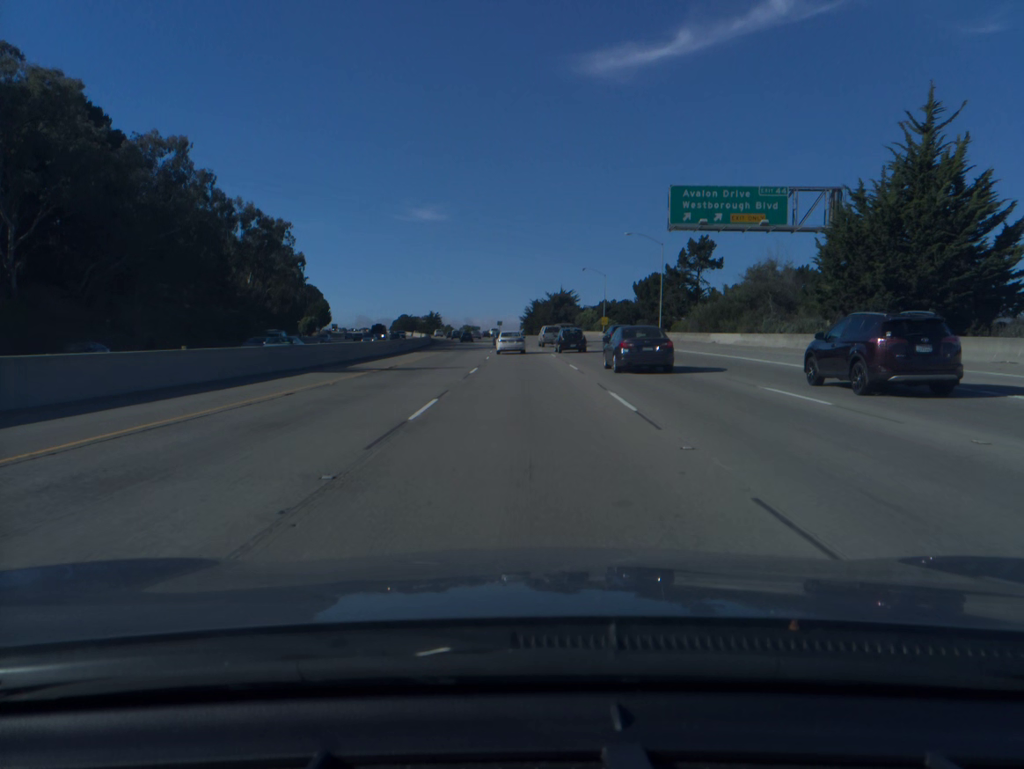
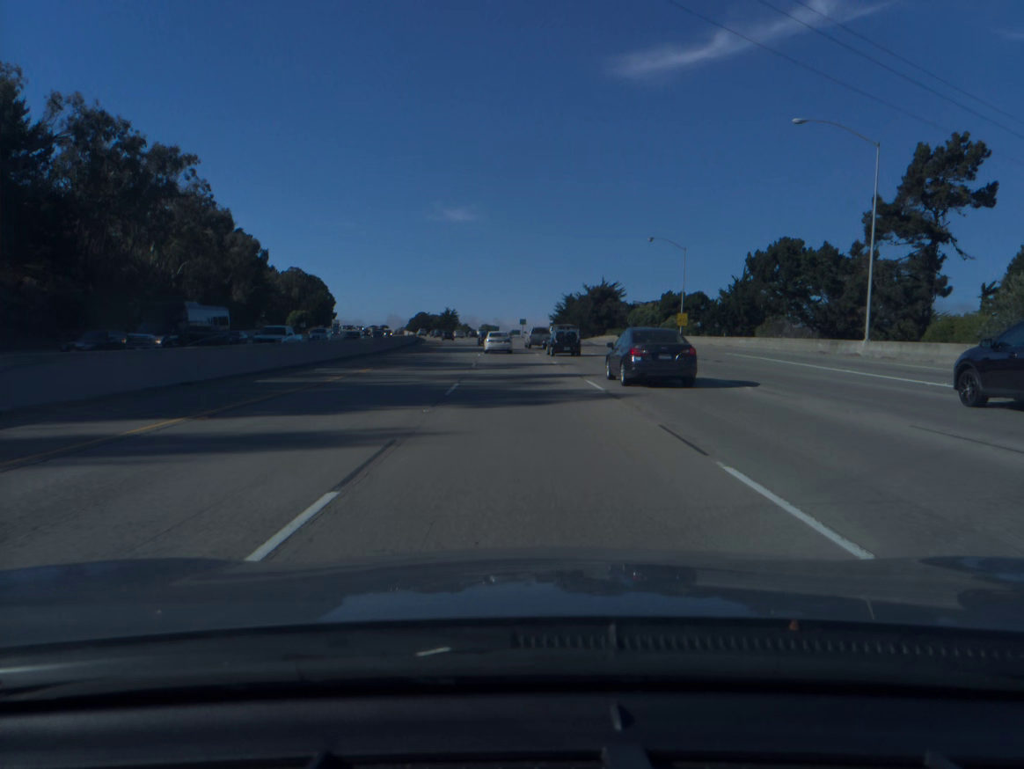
(-0.7, +53.0) m; -2°
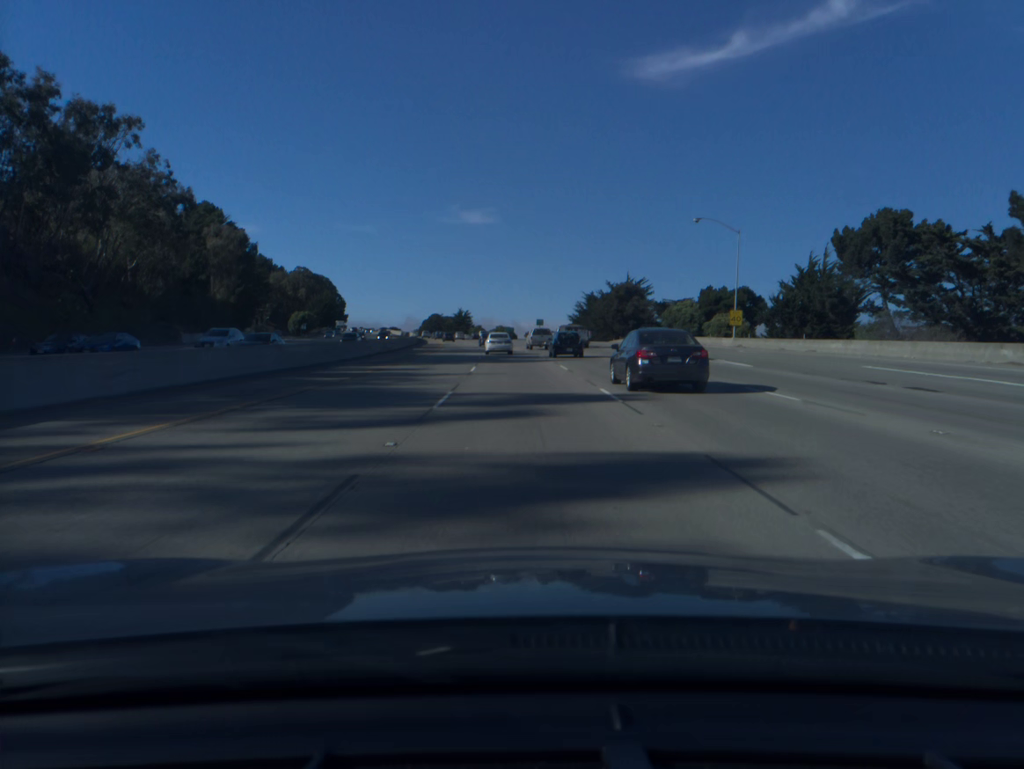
(-0.2, +17.6) m; -1°
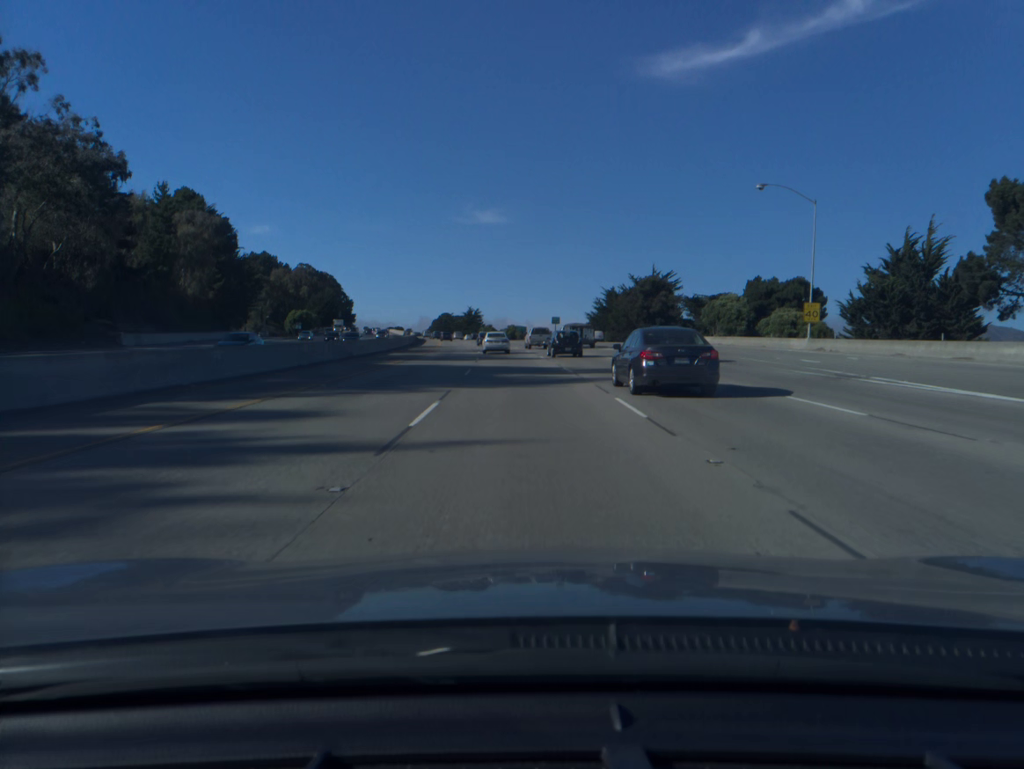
(-0.1, +17.6) m; -1°
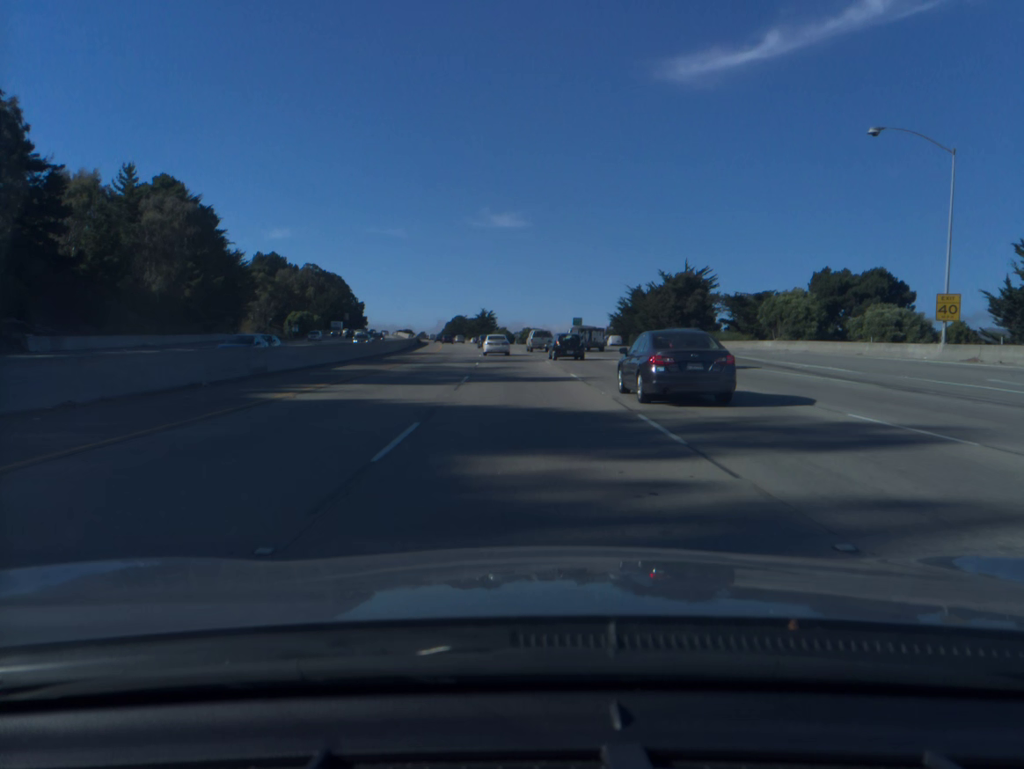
(-0.2, +17.6) m; -1°
